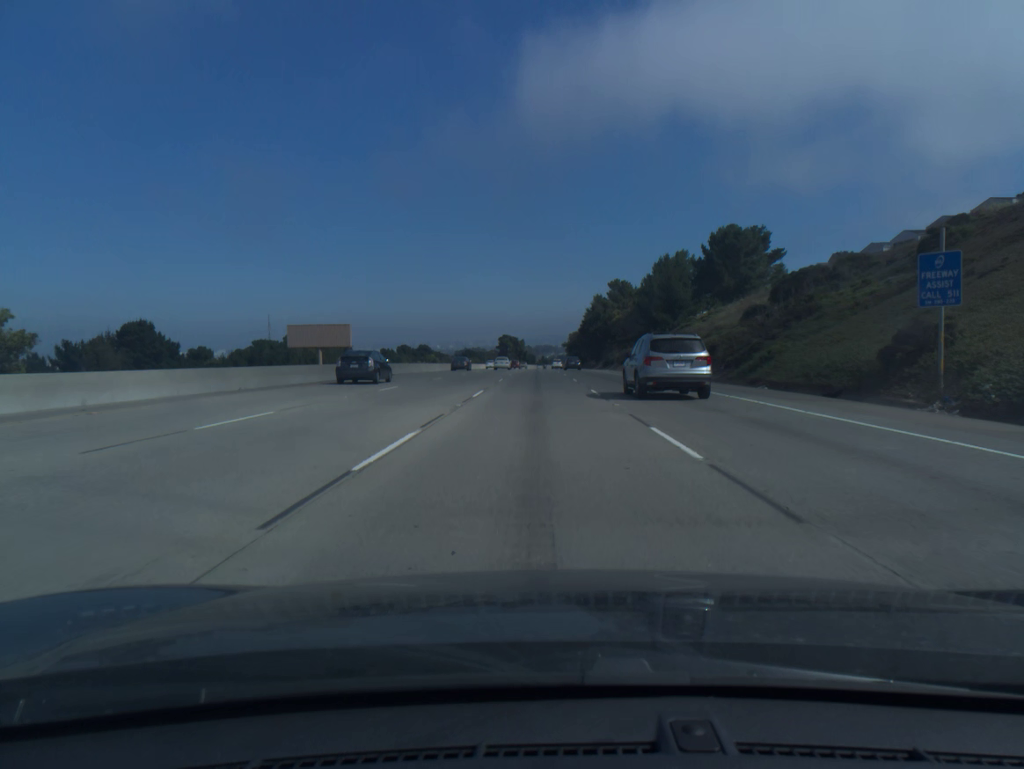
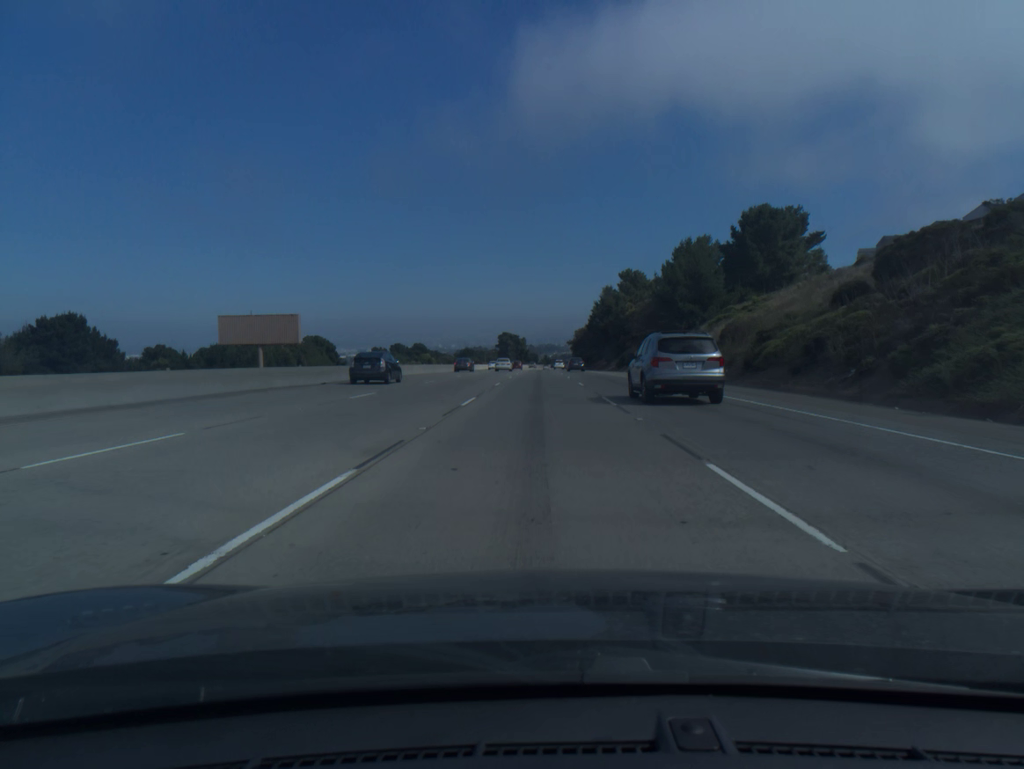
(0.0, +18.8) m; 0°
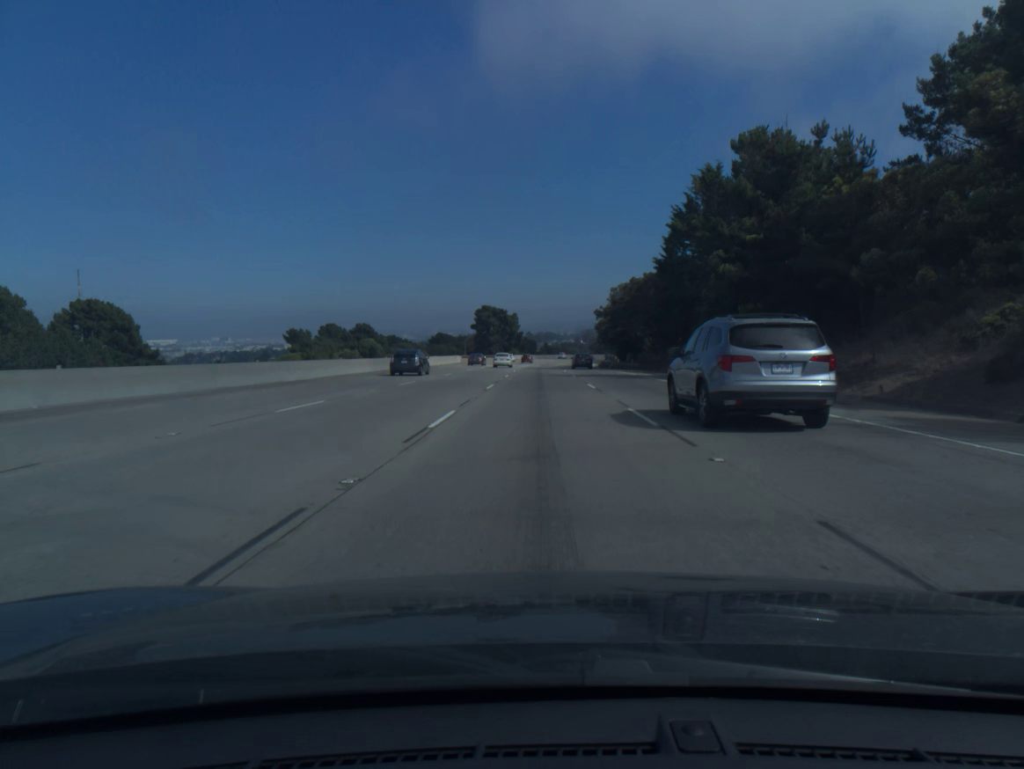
(-0.2, +94.1) m; 0°
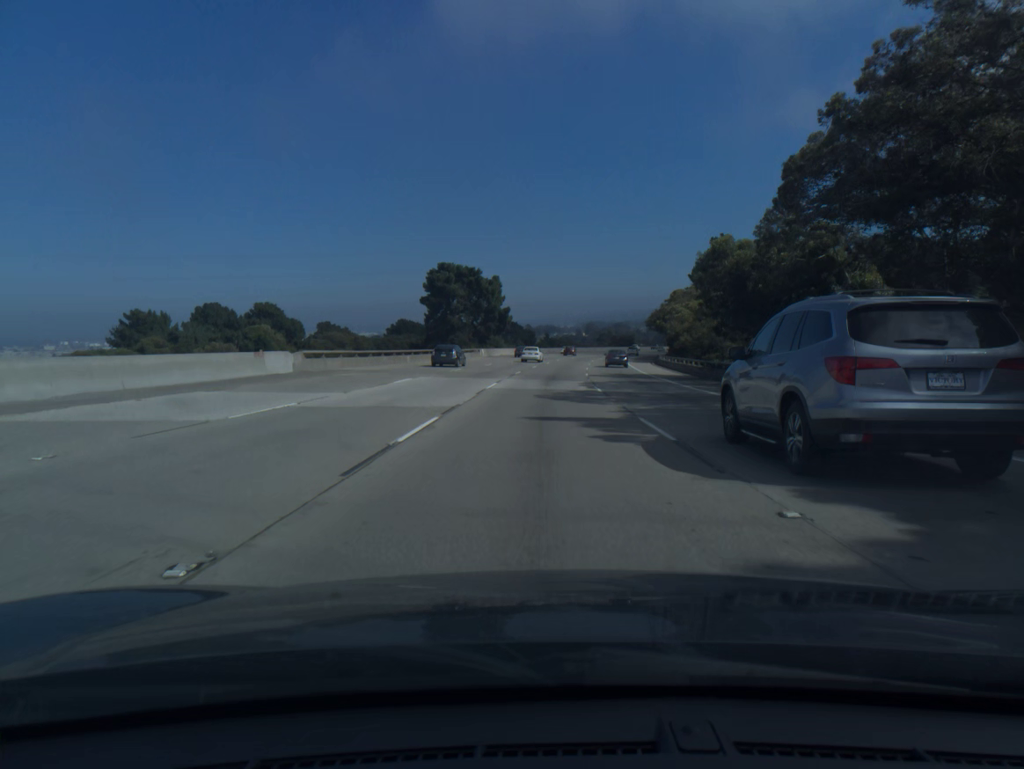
(0.0, +75.4) m; 0°
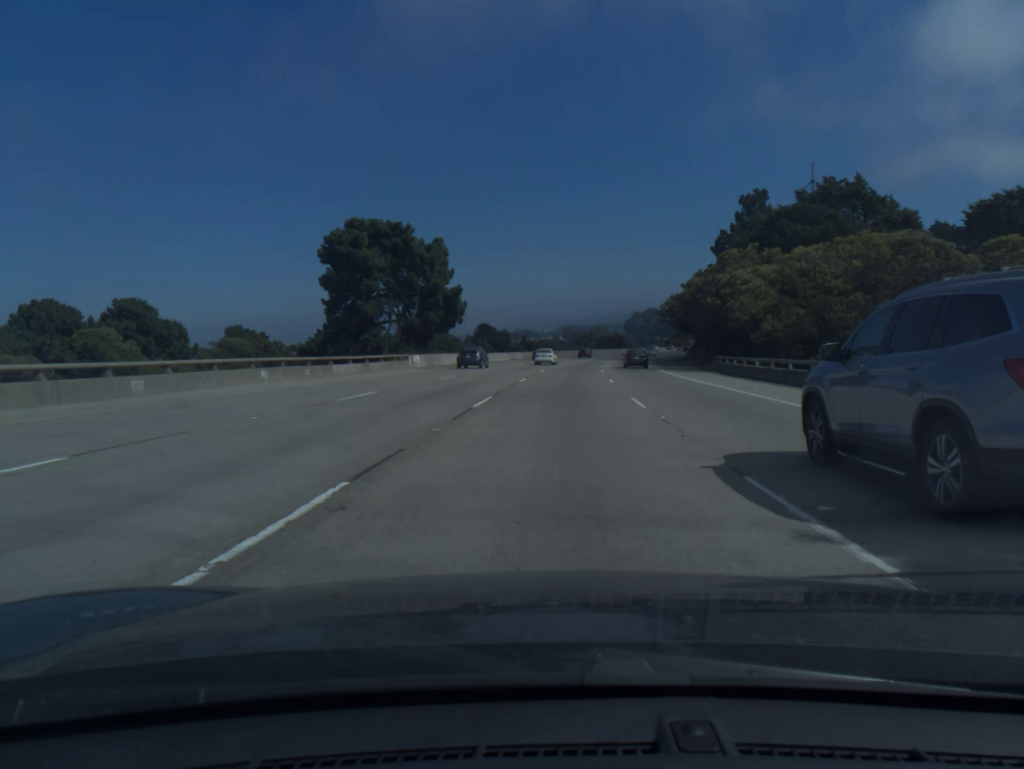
(+0.4, +37.7) m; +2°
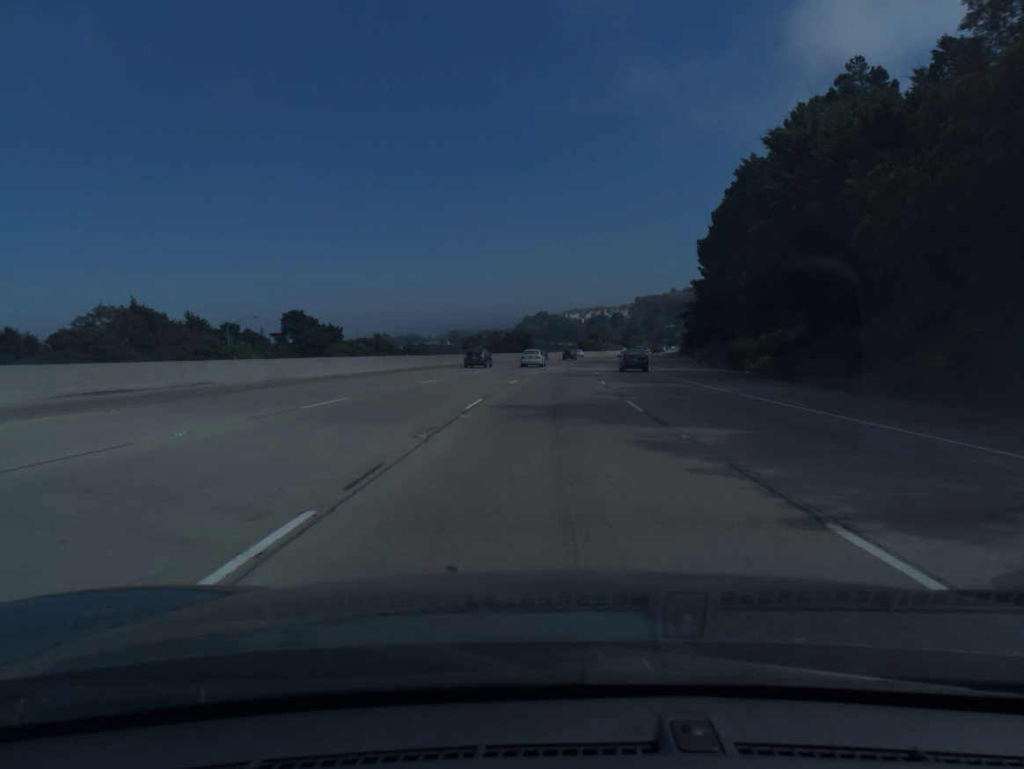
(+6.5, +93.8) m; +8°
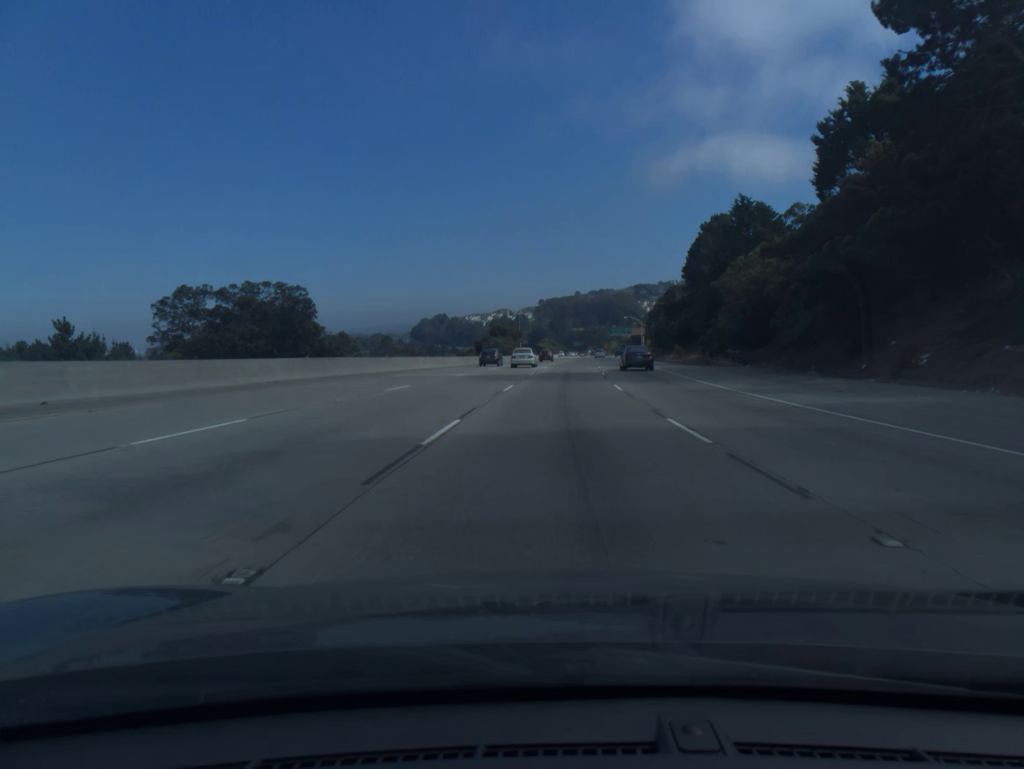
(+5.5, +94.0) m; +7°
